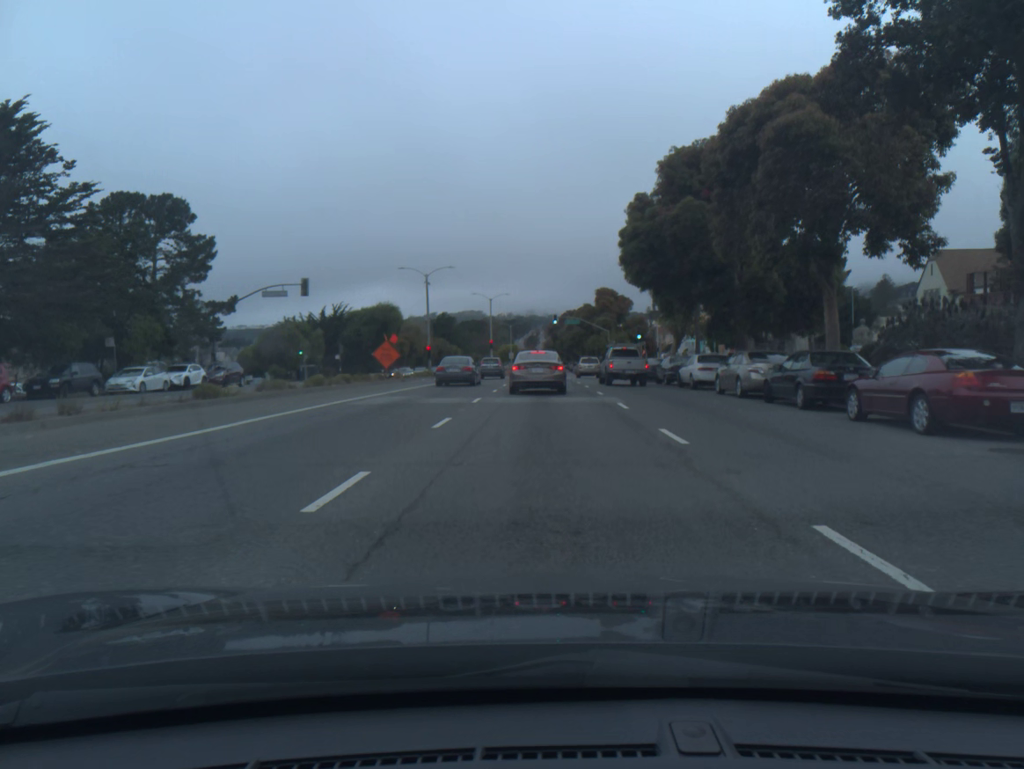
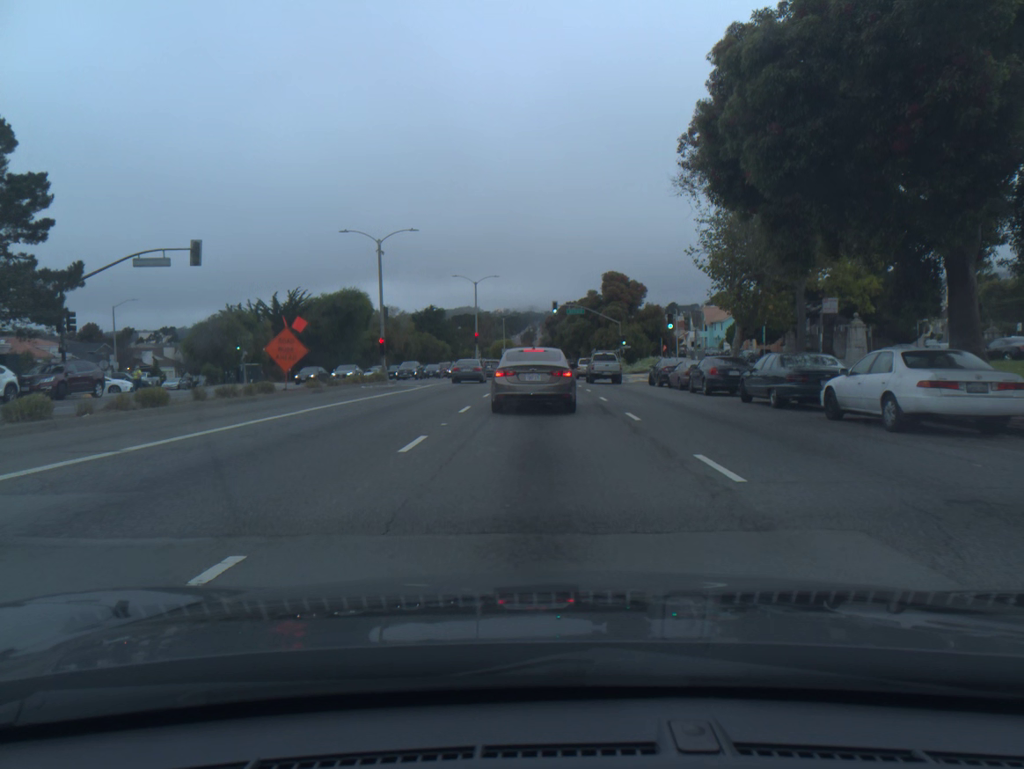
(+0.1, +18.0) m; +1°
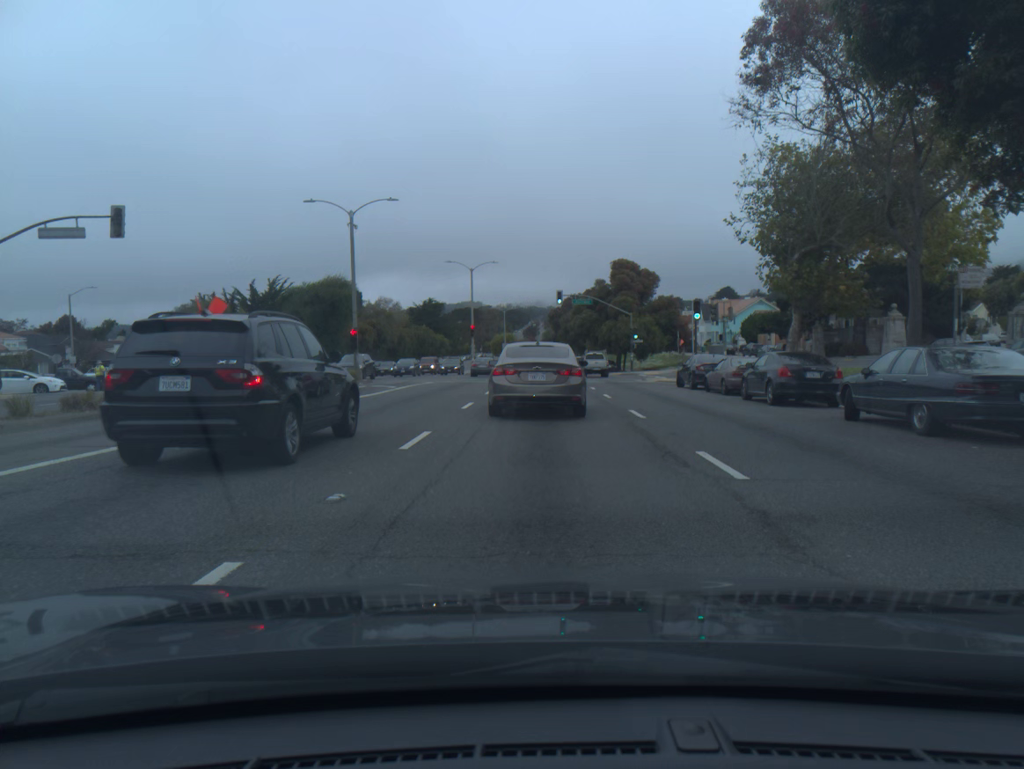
(-0.1, +7.6) m; -1°
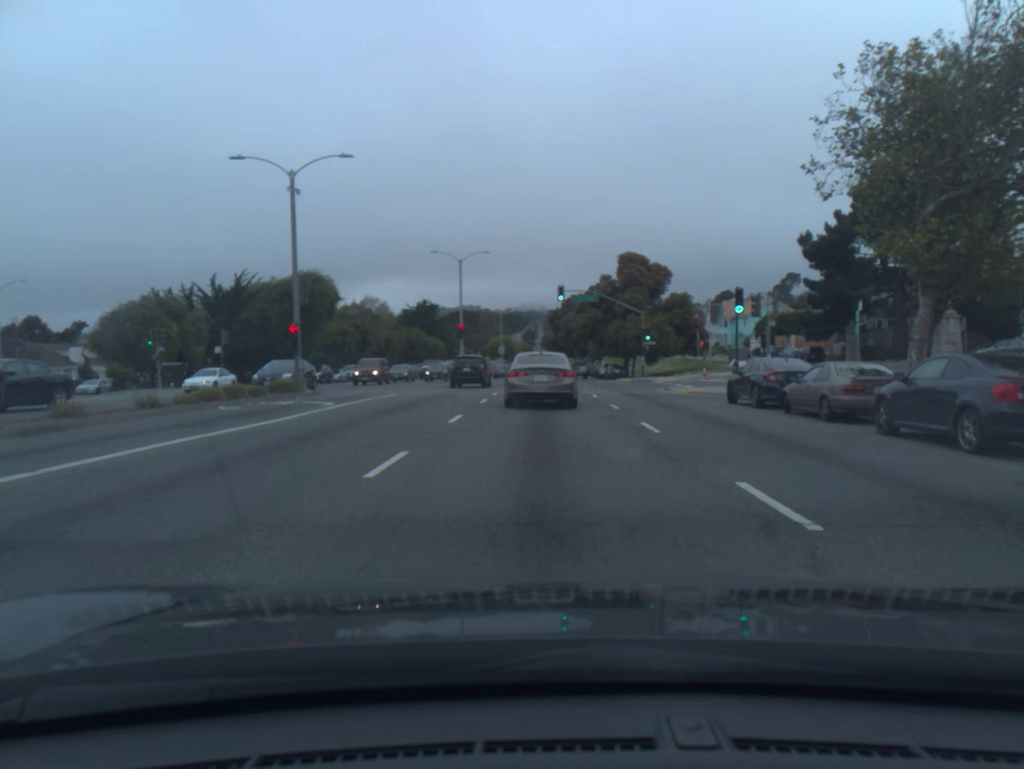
(+0.1, +9.4) m; +1°
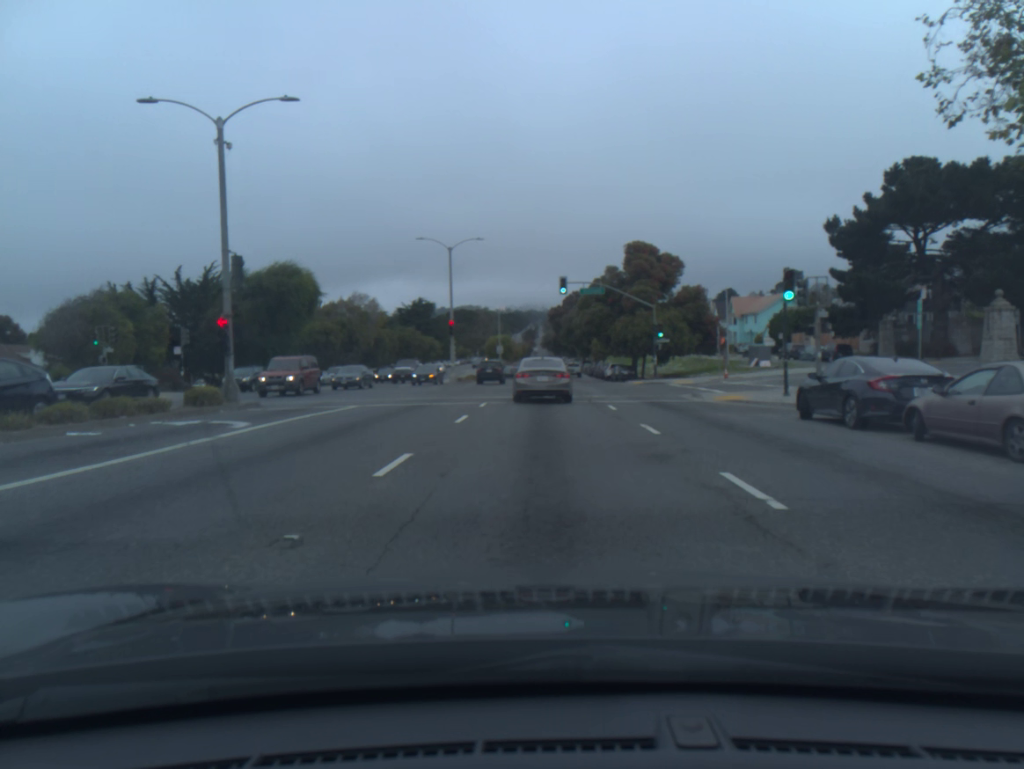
(0.0, +6.5) m; 0°
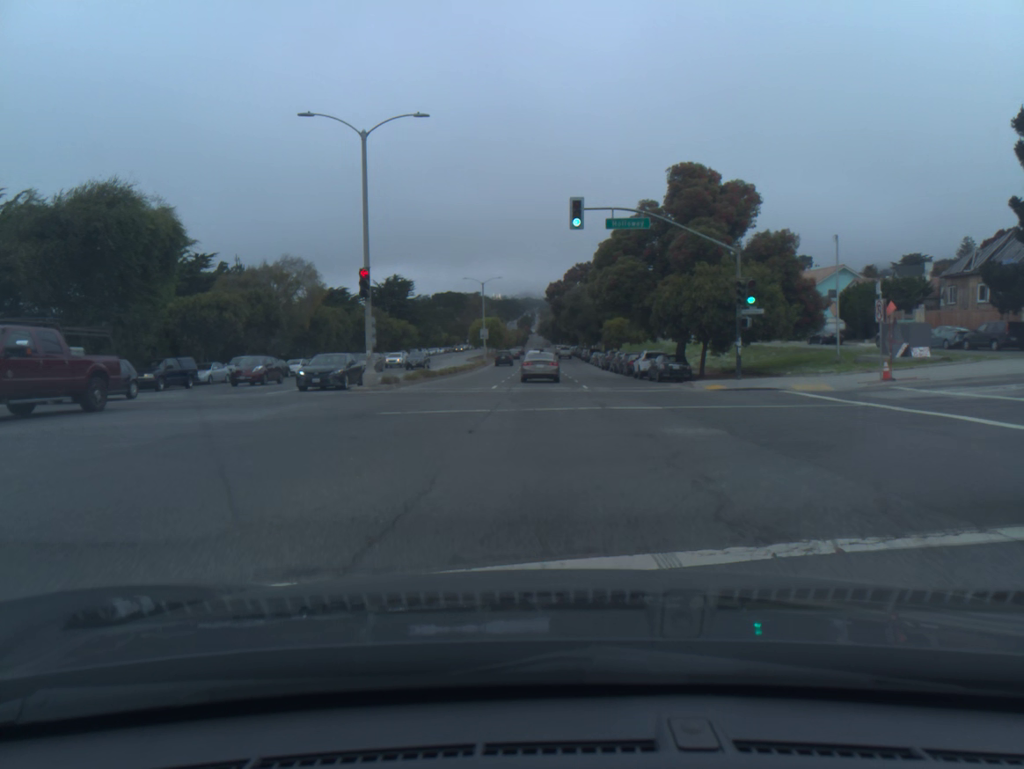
(-0.1, +24.7) m; 0°
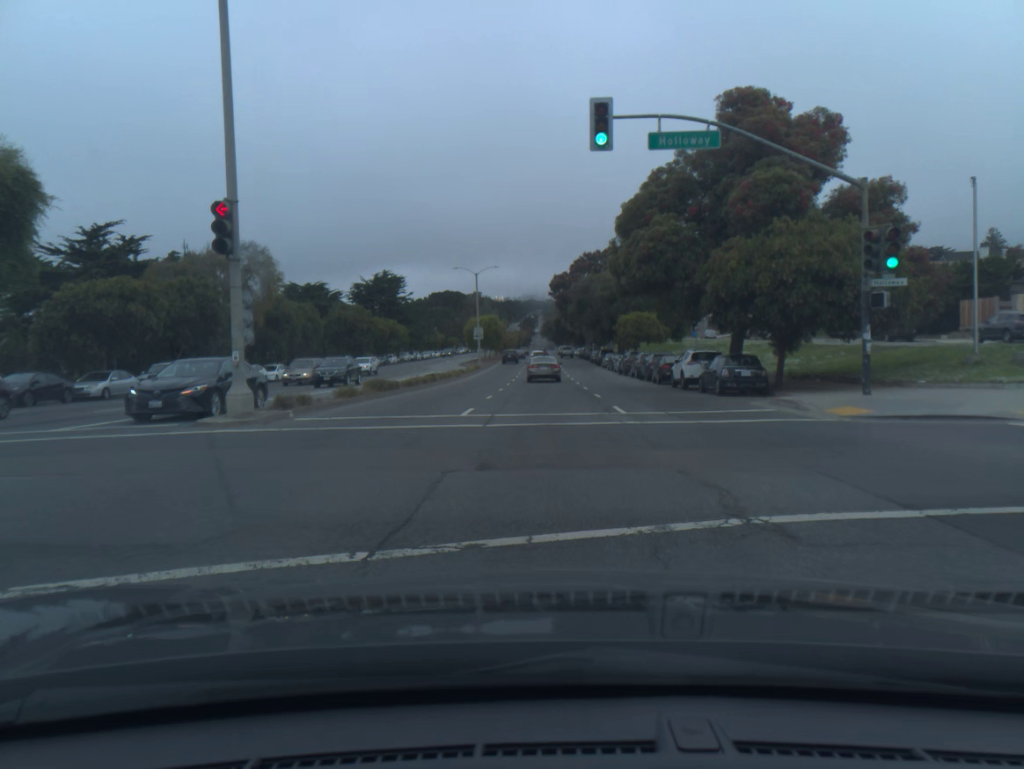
(0.0, +12.5) m; 0°
